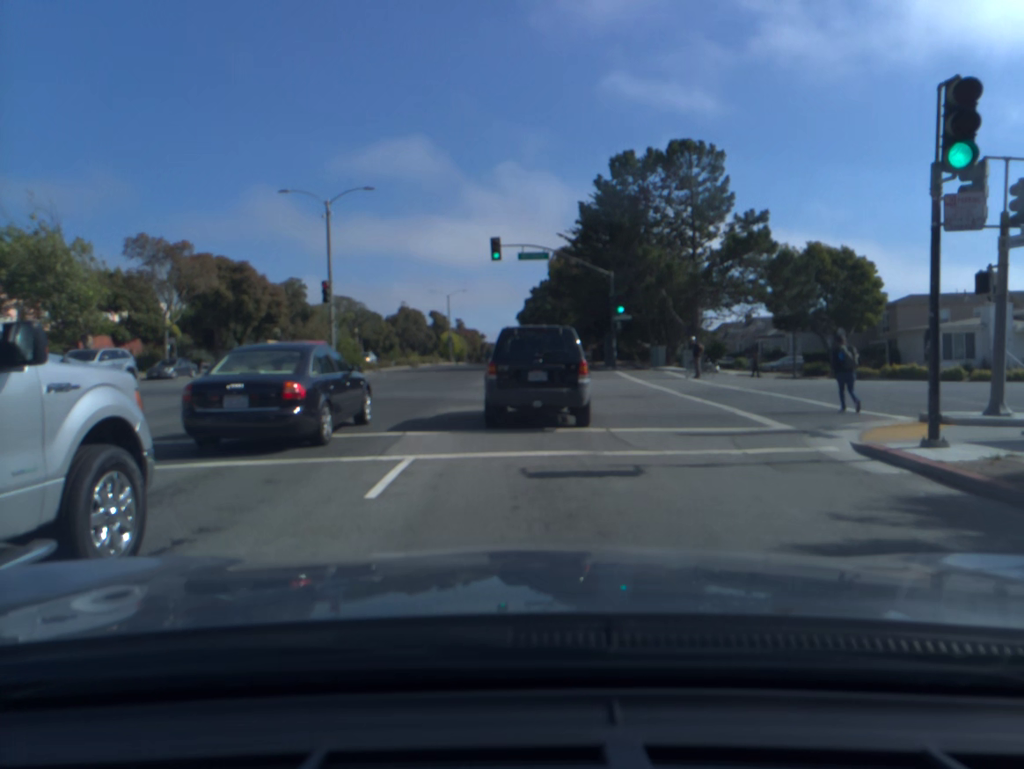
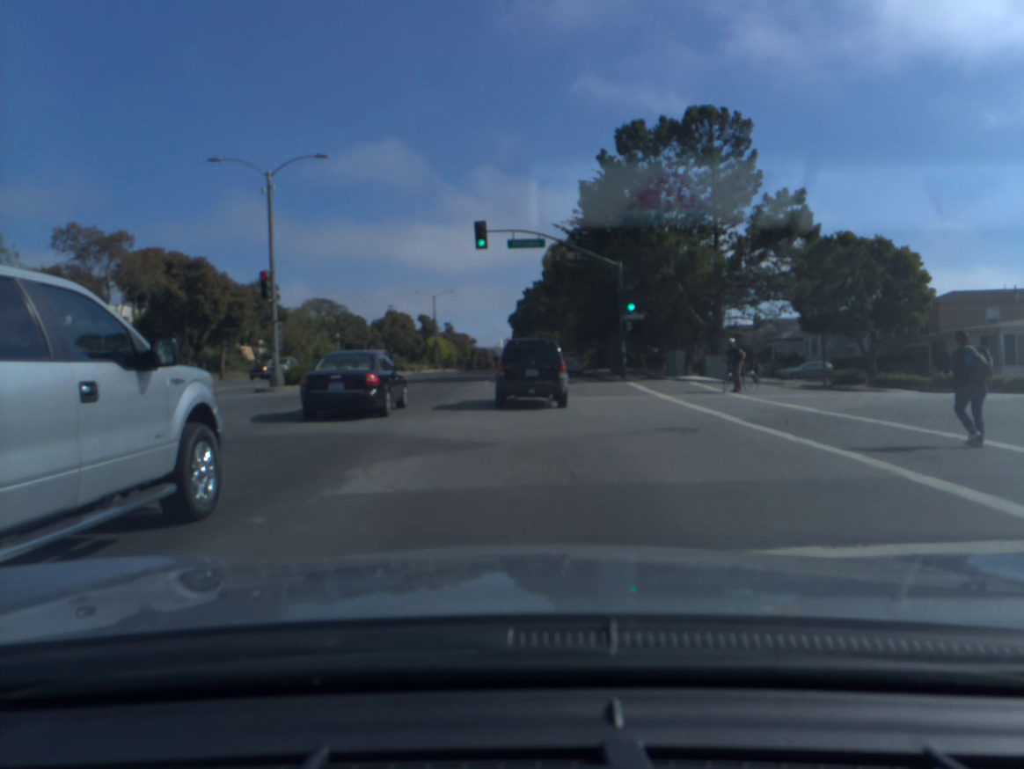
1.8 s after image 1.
(0.0, +7.3) m; 0°
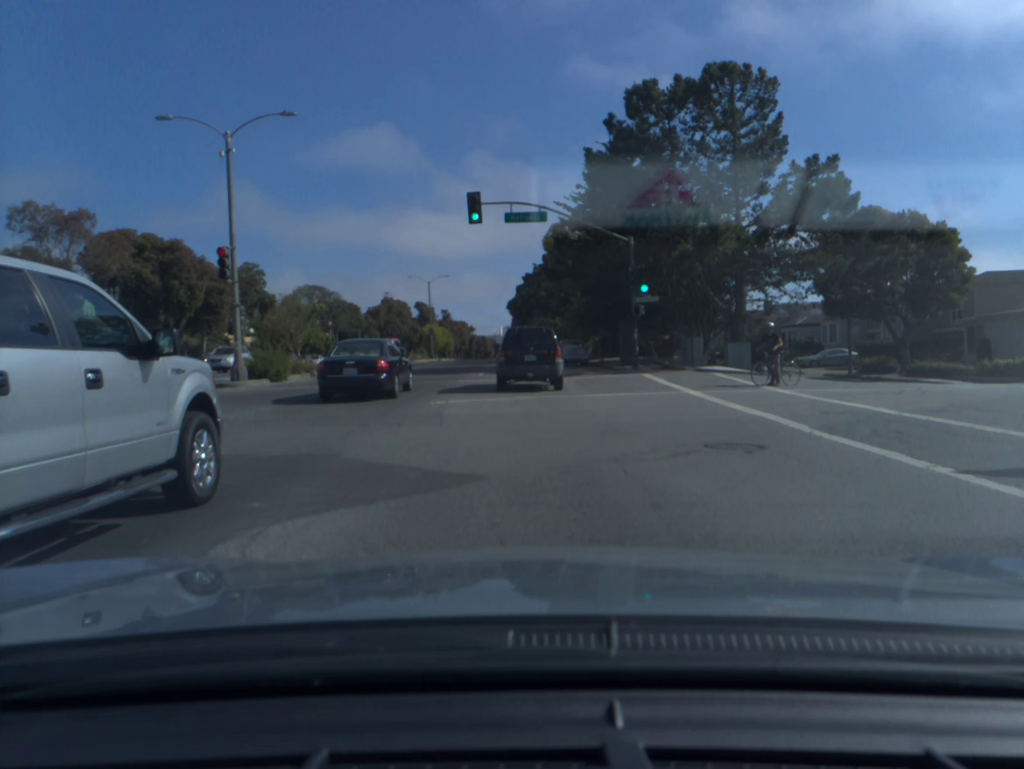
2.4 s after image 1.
(0.0, +3.9) m; 0°
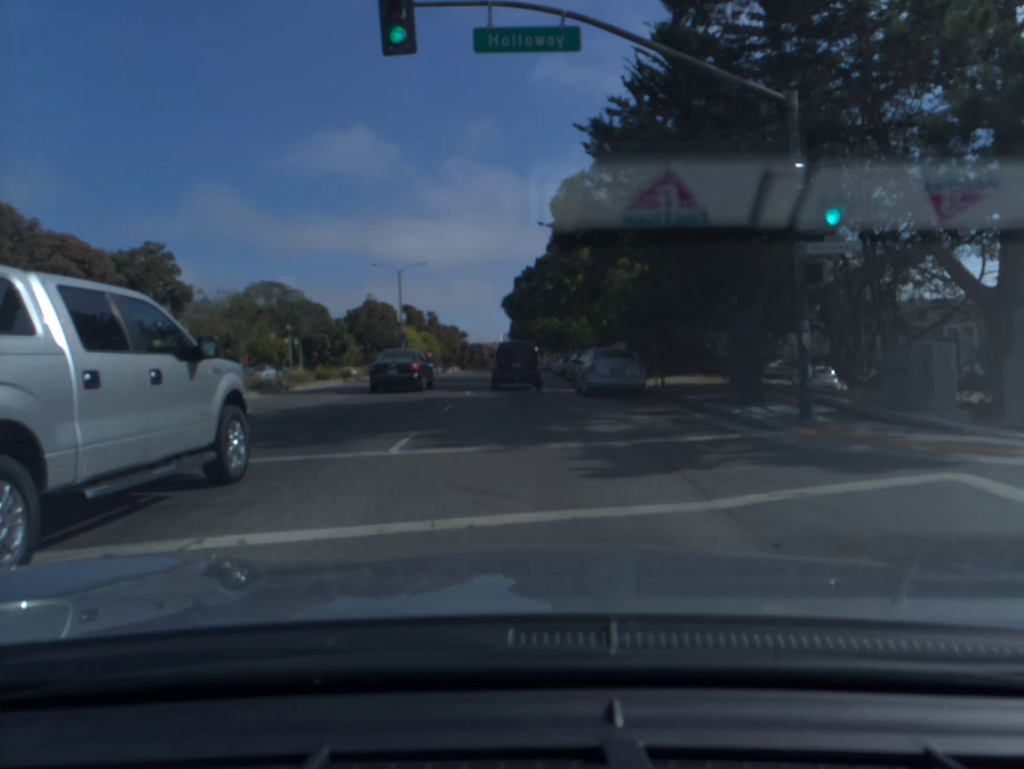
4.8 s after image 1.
(0.0, +20.3) m; 0°
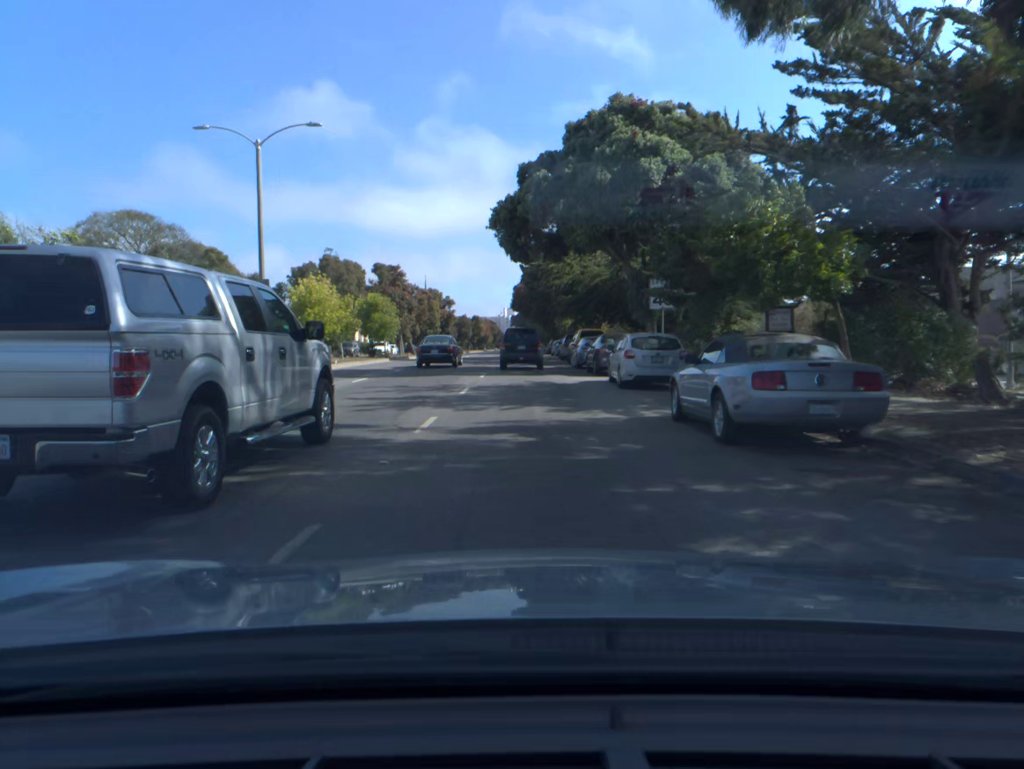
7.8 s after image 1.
(-0.5, +35.3) m; -1°
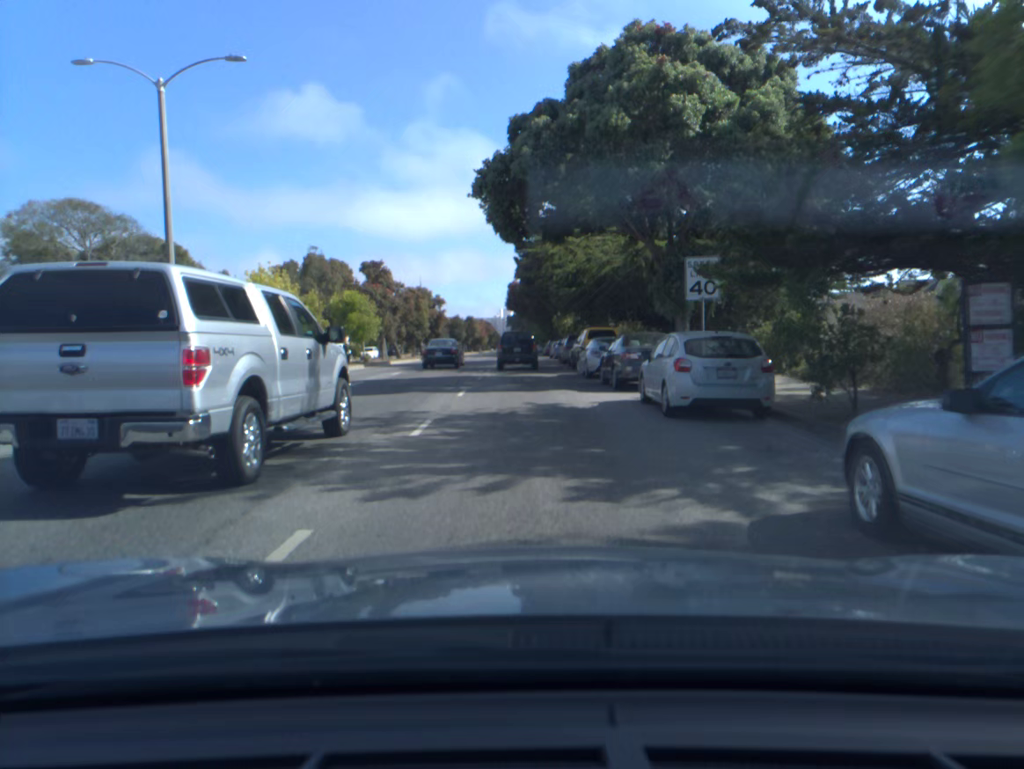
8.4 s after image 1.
(0.0, +7.4) m; 0°
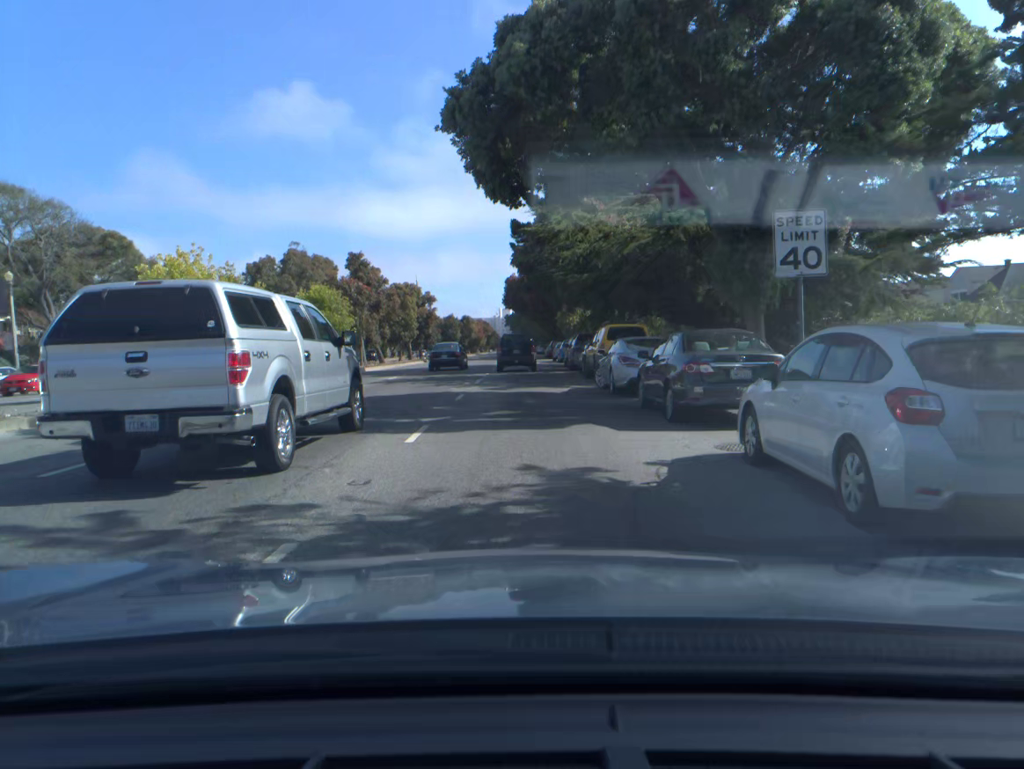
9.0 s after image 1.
(0.0, +7.6) m; 0°
